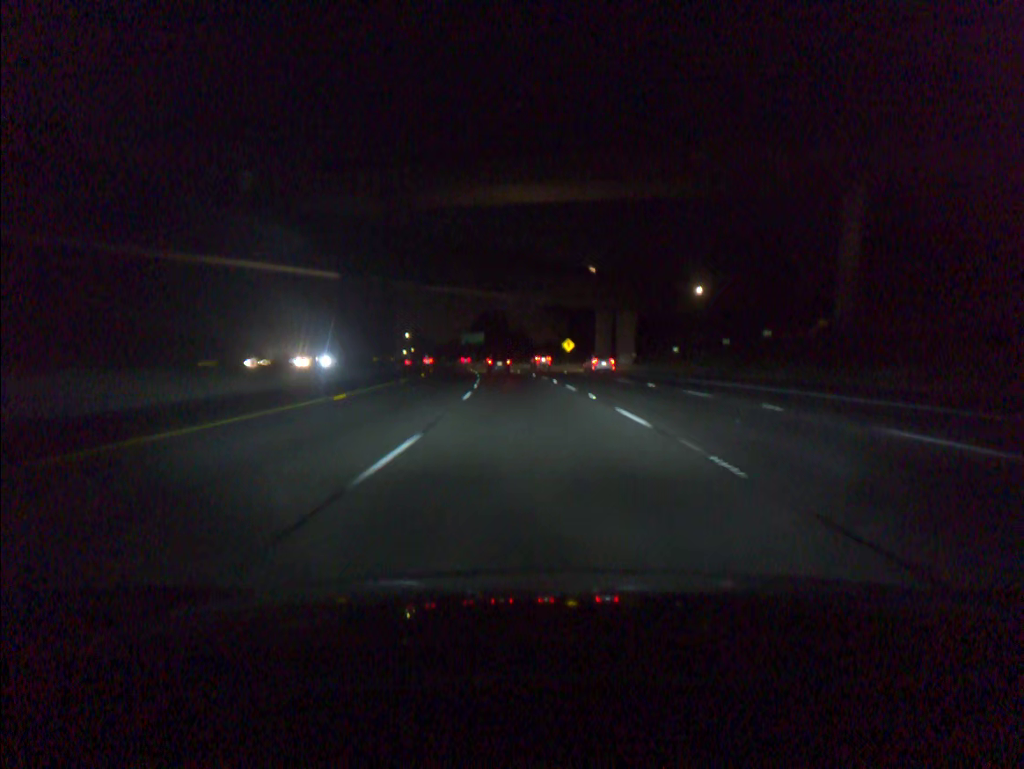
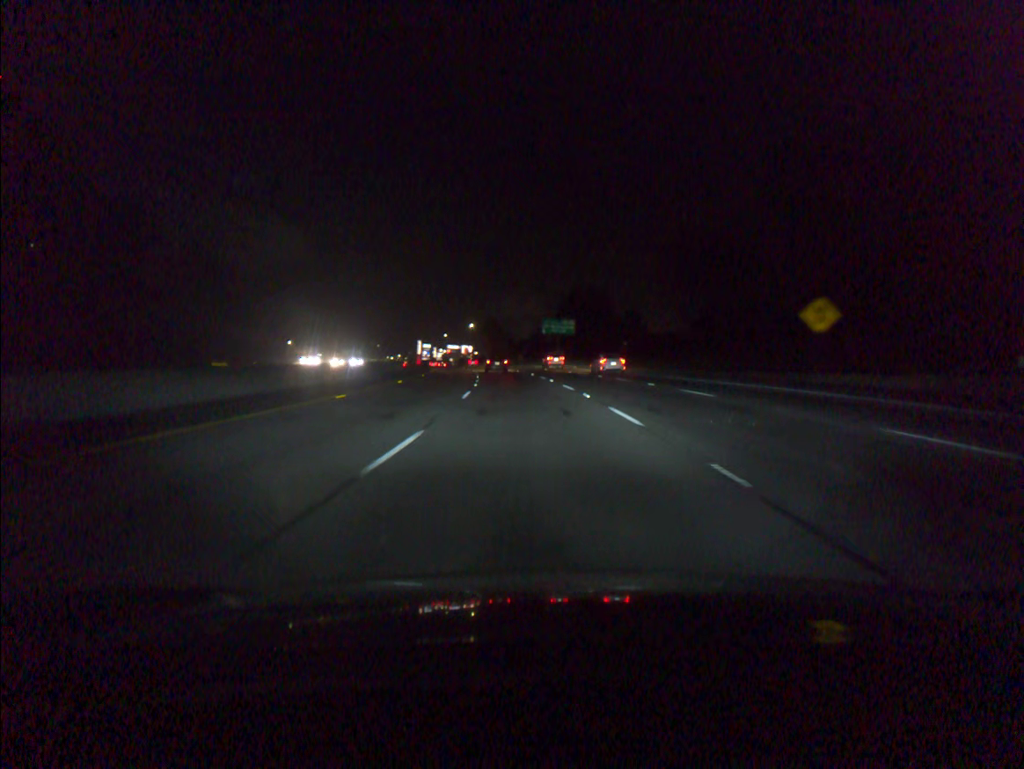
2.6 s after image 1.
(-4.2, +72.5) m; -7°
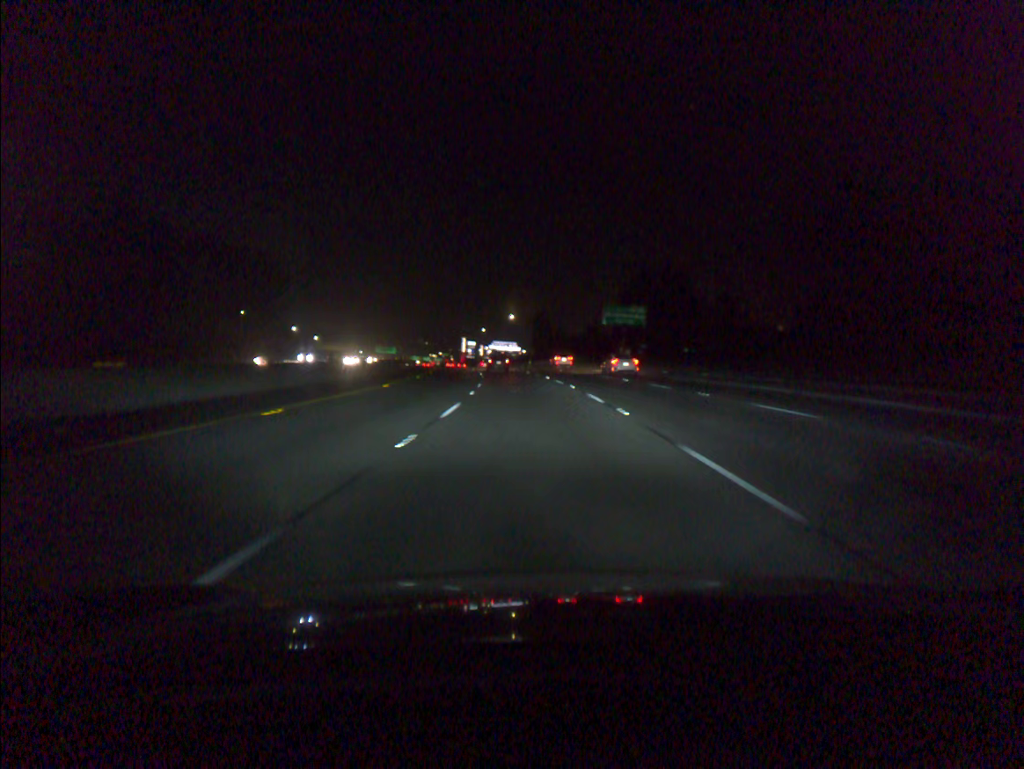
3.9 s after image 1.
(-1.1, +36.6) m; -4°
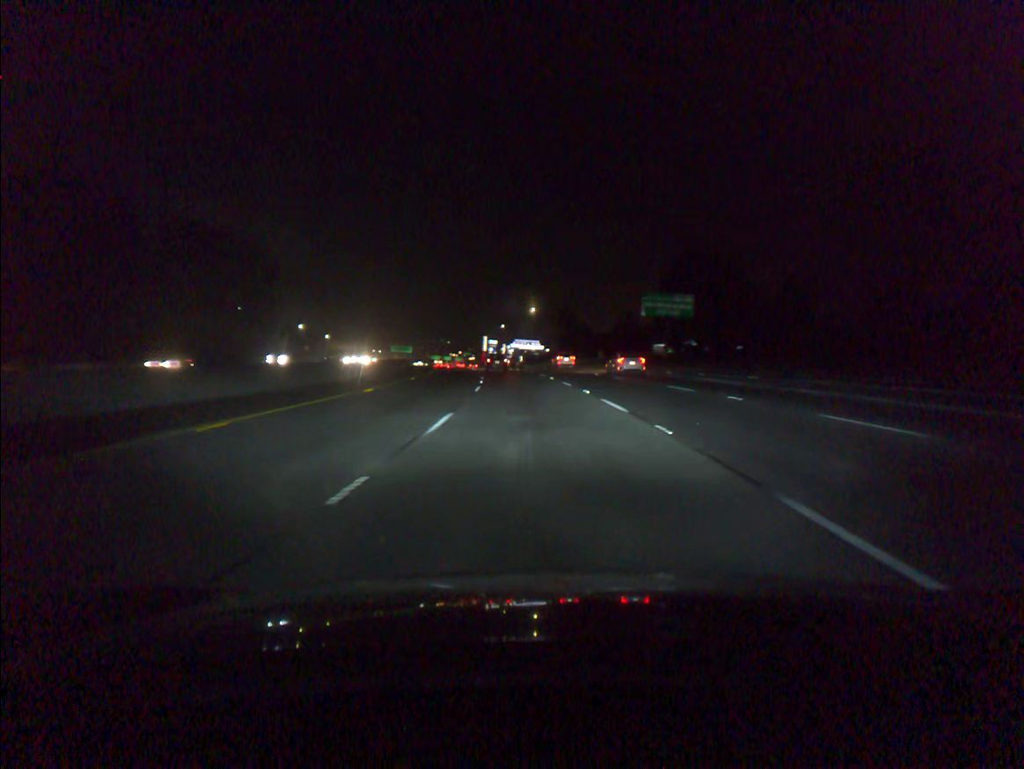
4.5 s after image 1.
(-0.3, +18.3) m; -2°
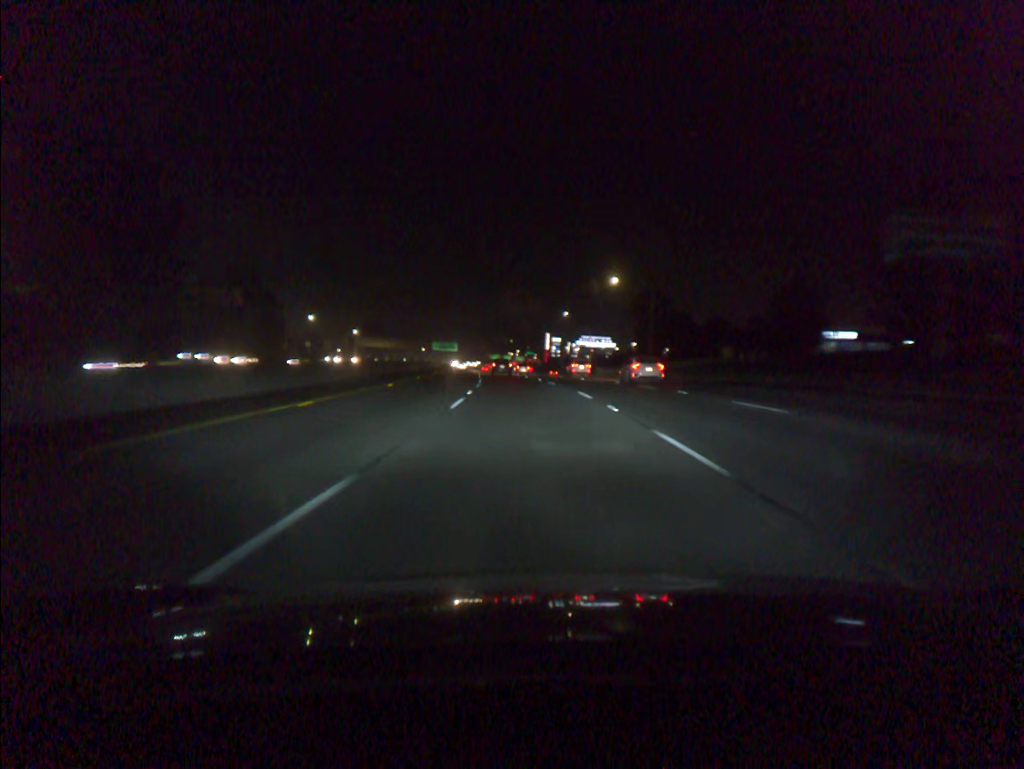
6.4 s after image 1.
(-2.1, +52.3) m; -5°
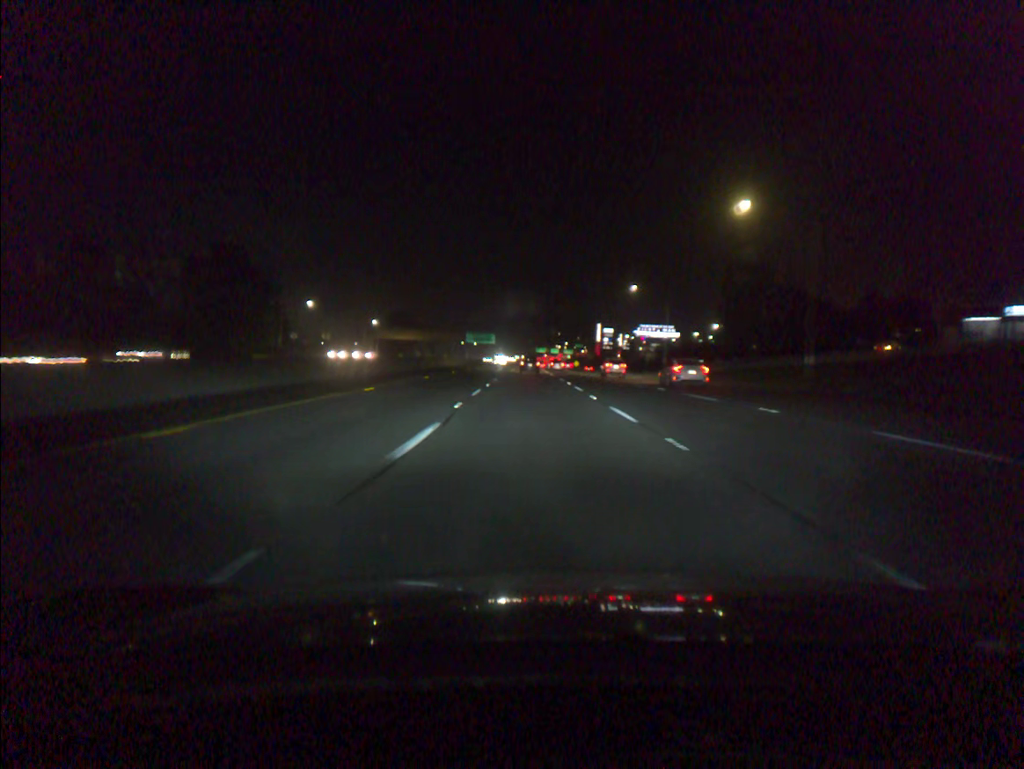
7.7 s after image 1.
(-1.1, +37.1) m; -3°
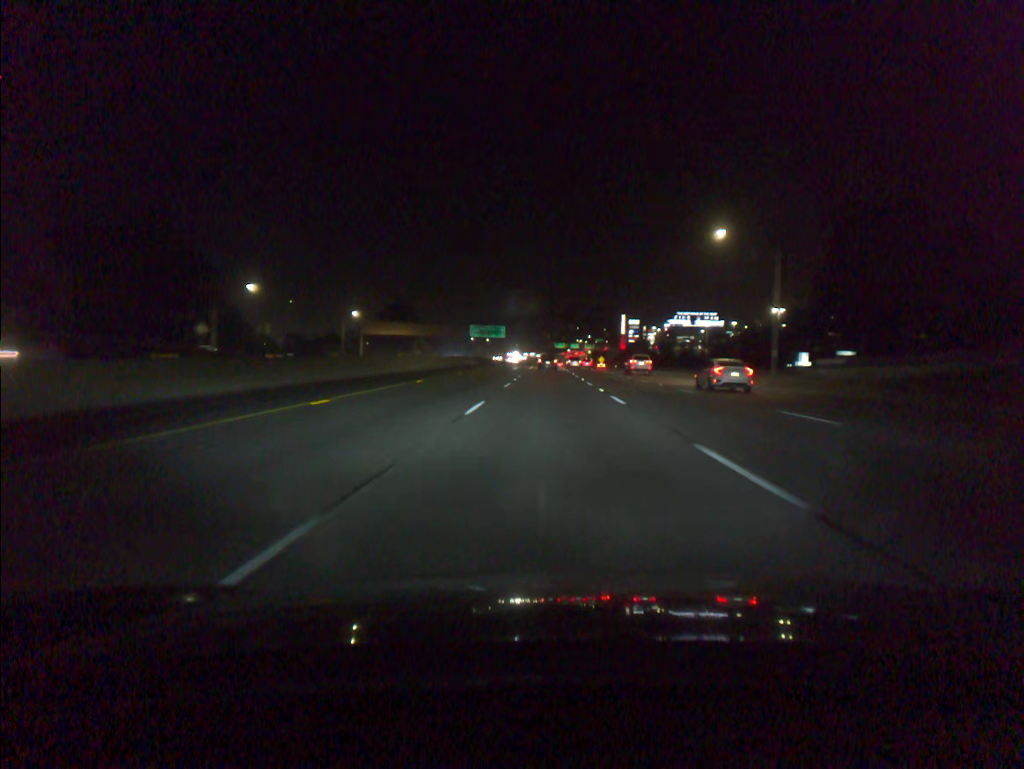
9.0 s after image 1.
(-0.6, +37.5) m; -1°
